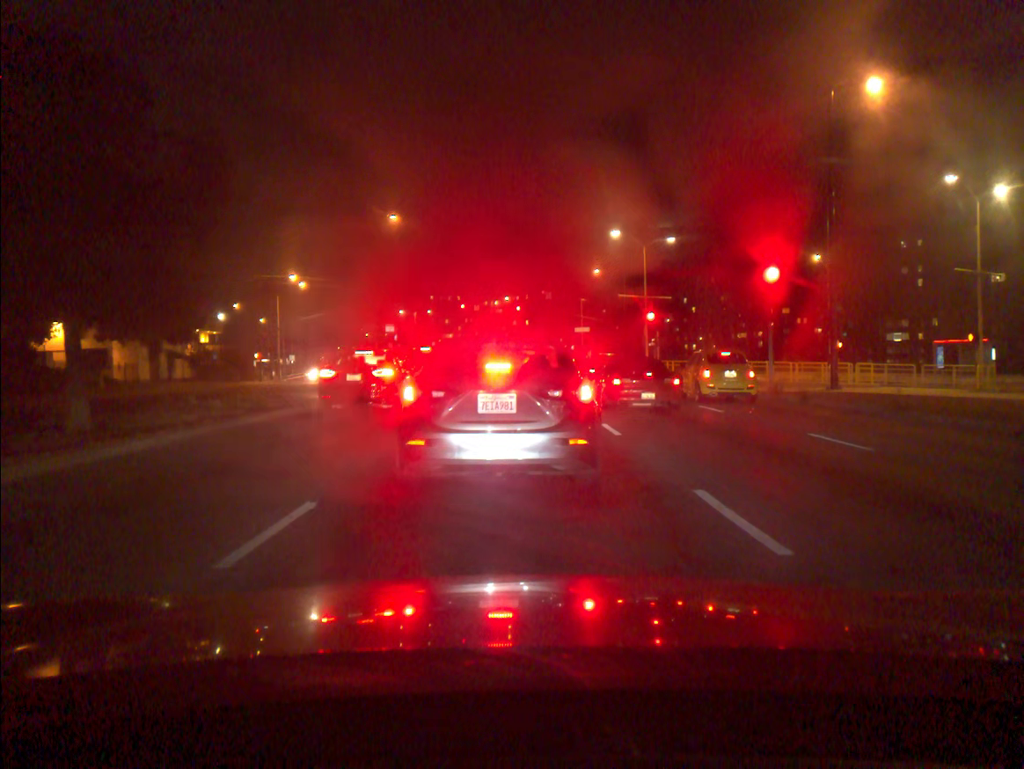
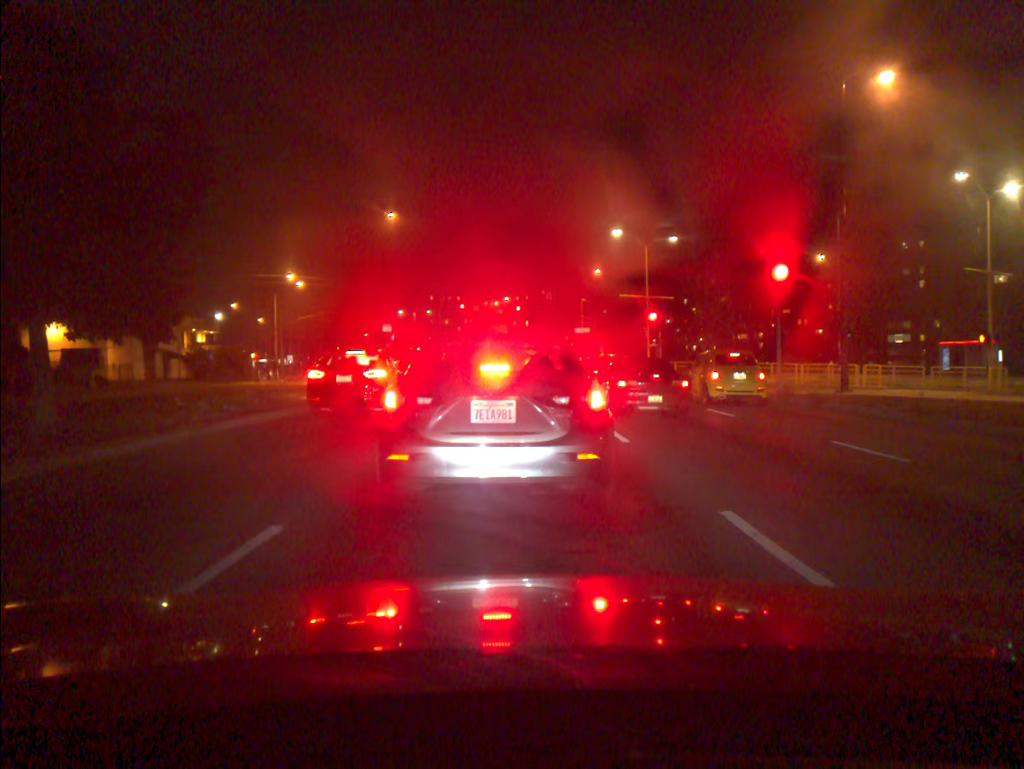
(0.0, +1.0) m; 0°
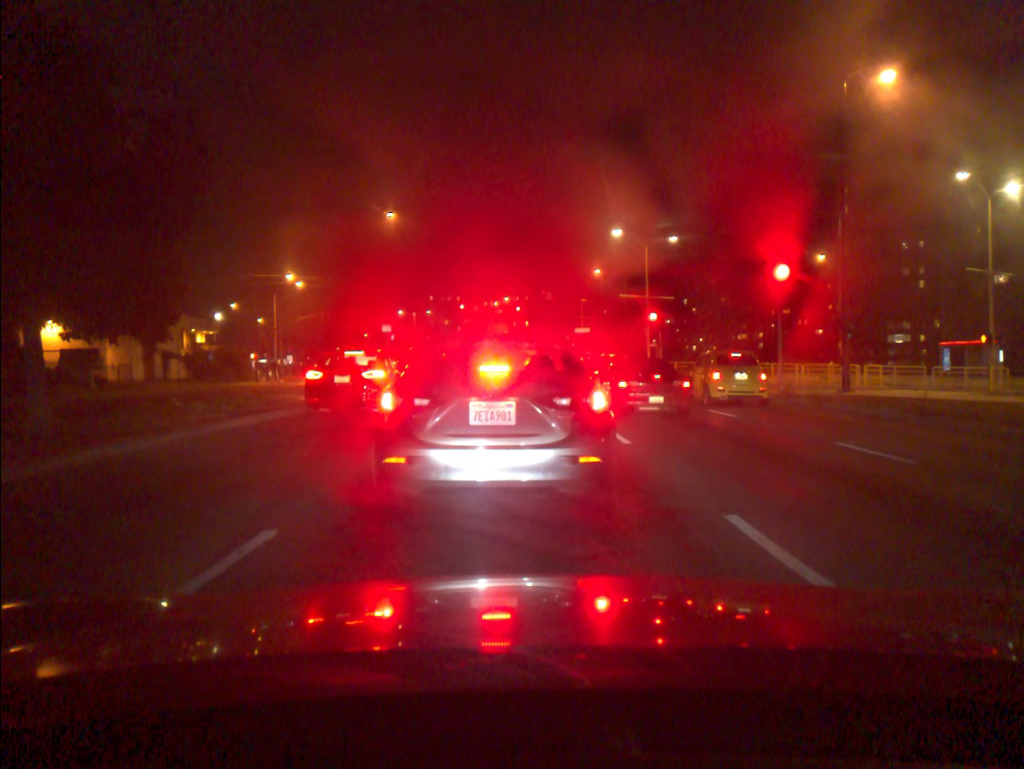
(0.0, +0.2) m; 0°
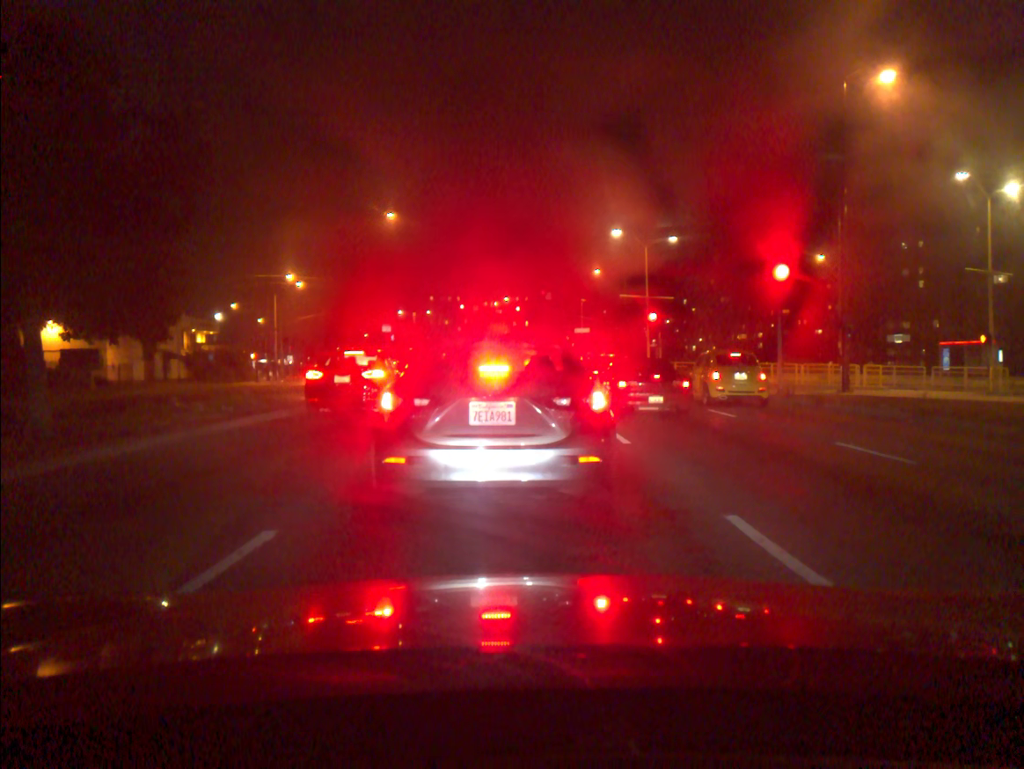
(0.0, 0.0) m; 0°
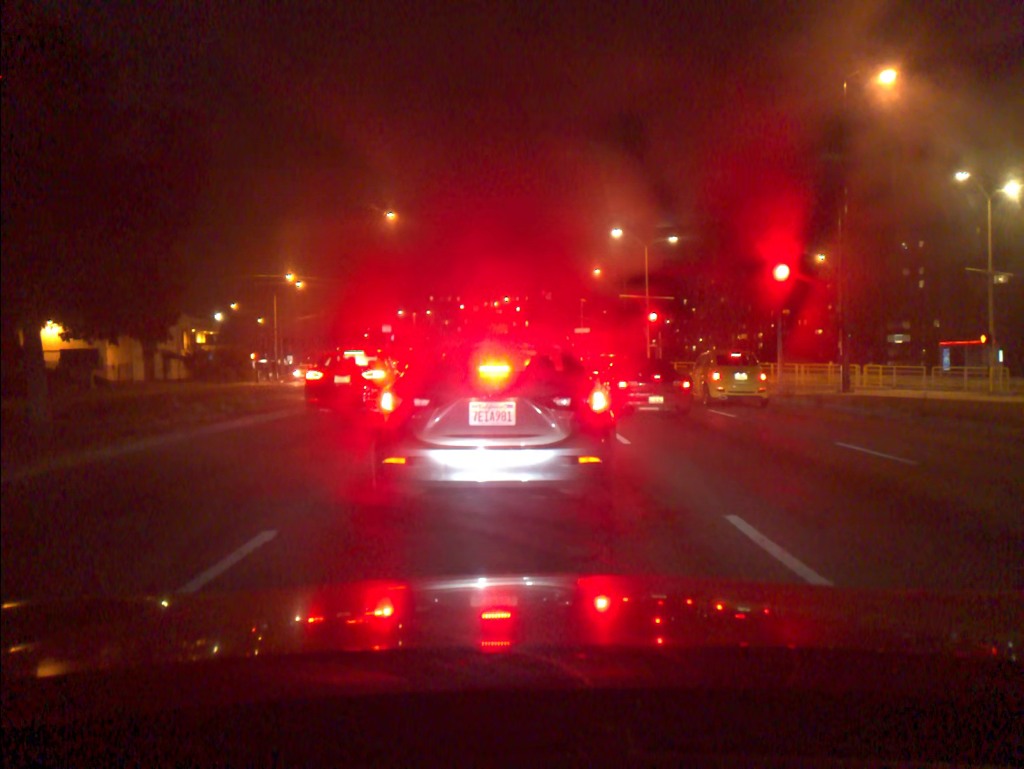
(0.0, +0.1) m; 0°
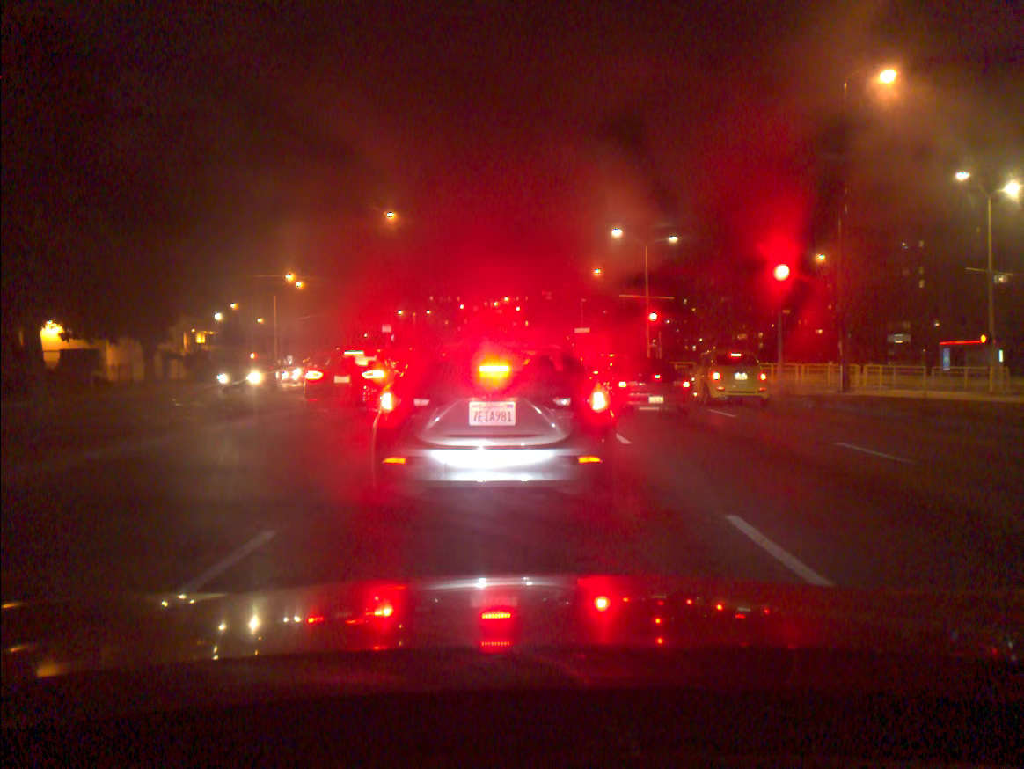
(0.0, 0.0) m; 0°
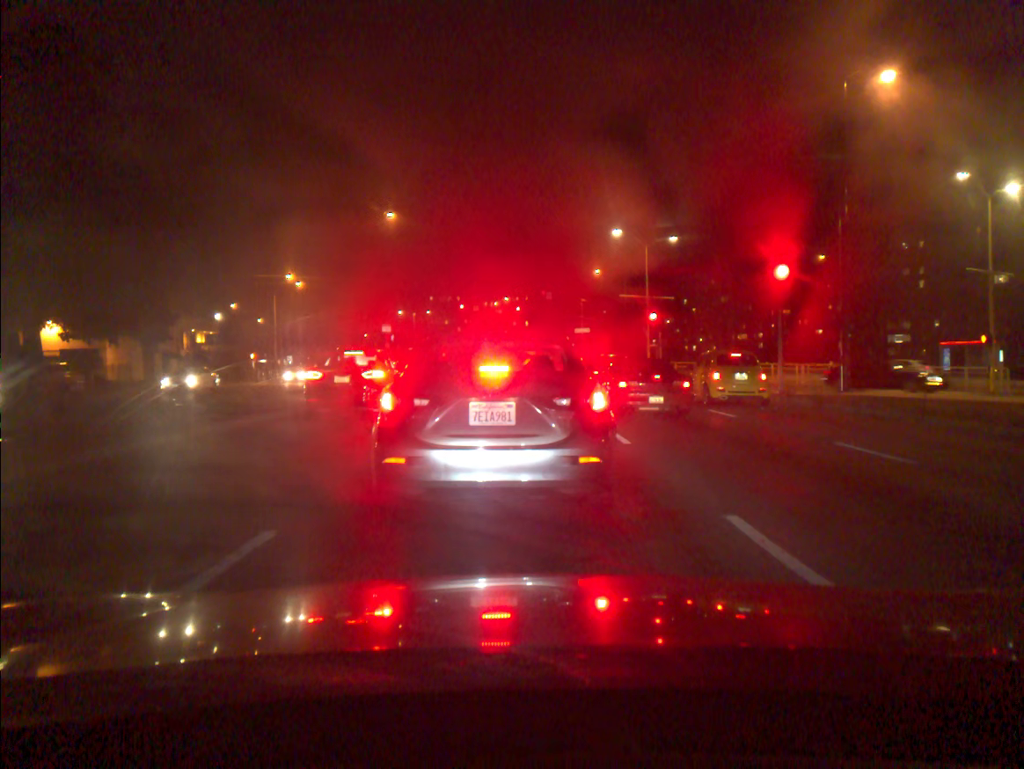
(0.0, 0.0) m; 0°
